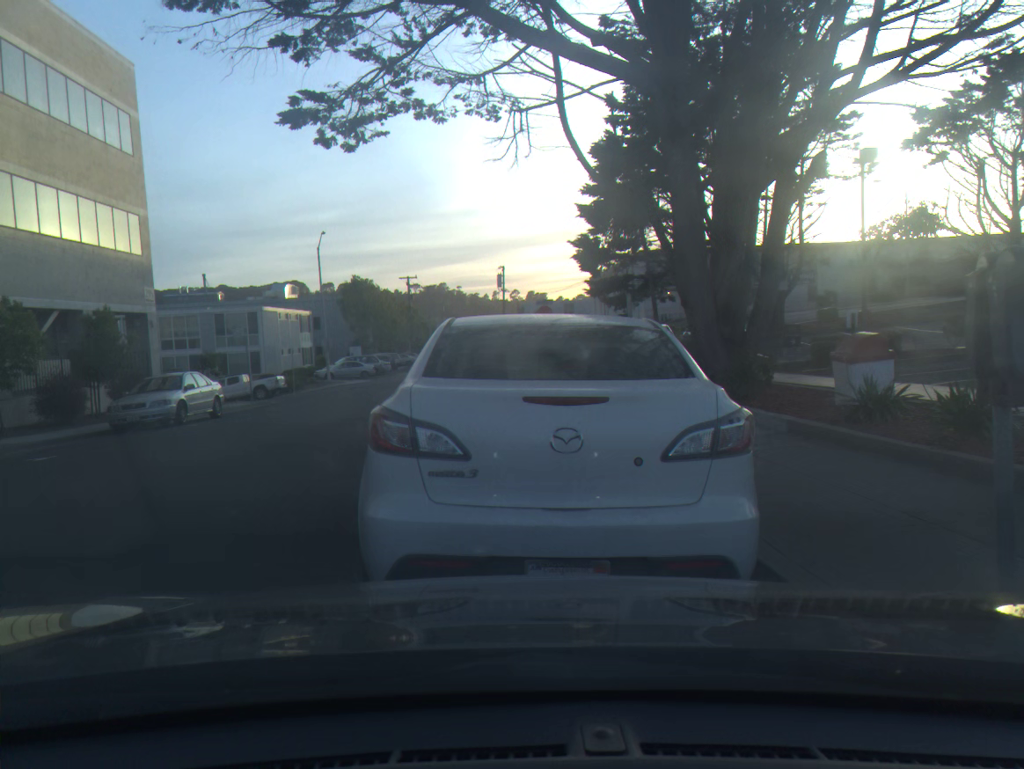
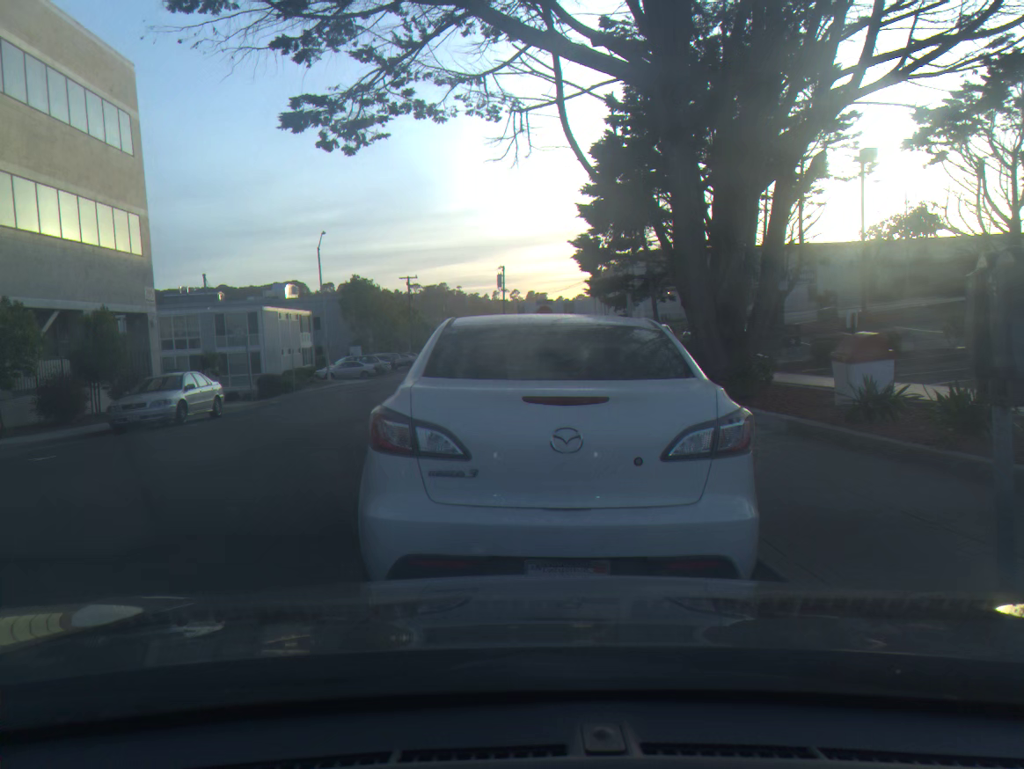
(0.0, 0.0) m; 0°
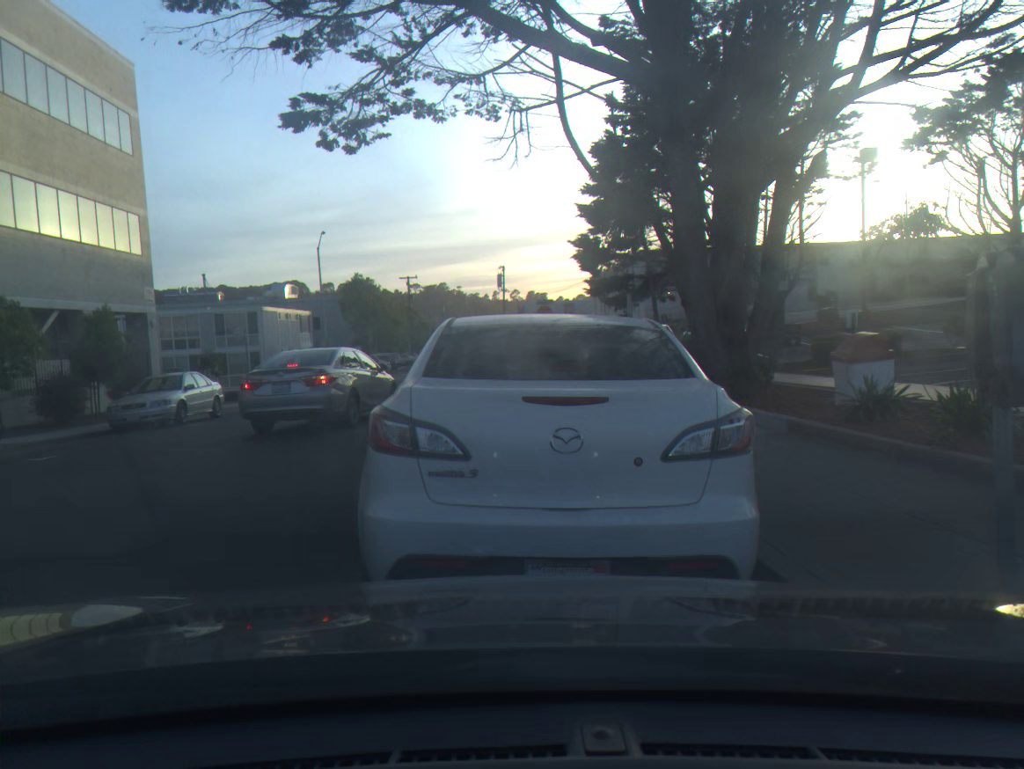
(0.0, 0.0) m; 0°
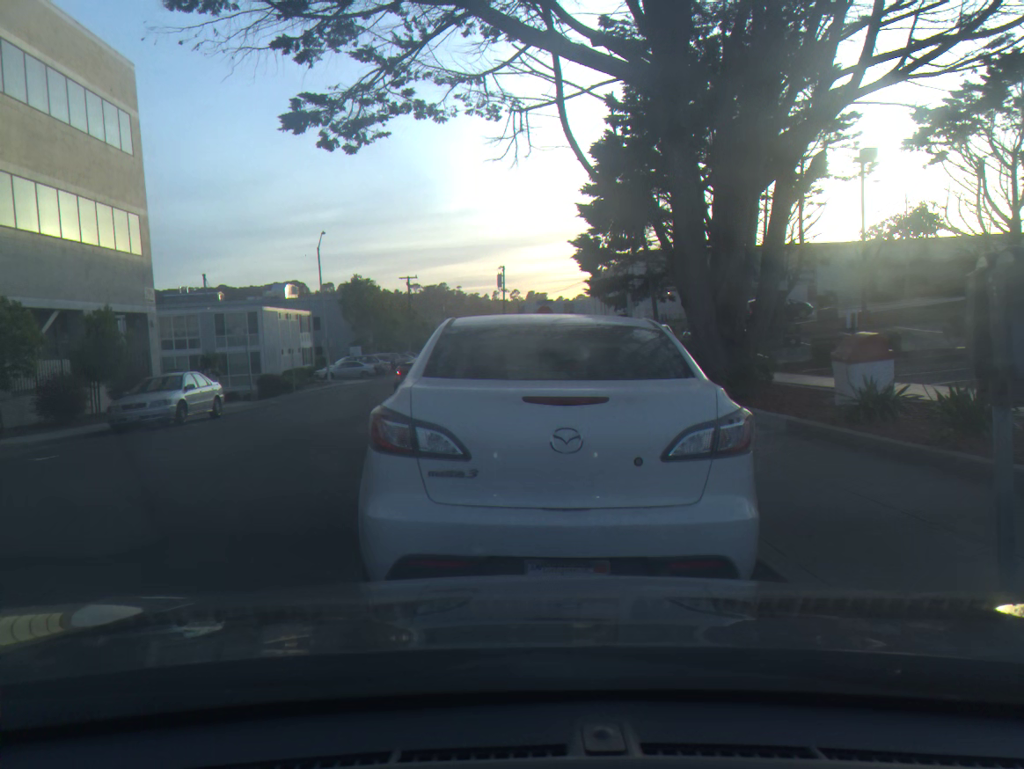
(0.0, 0.0) m; 0°
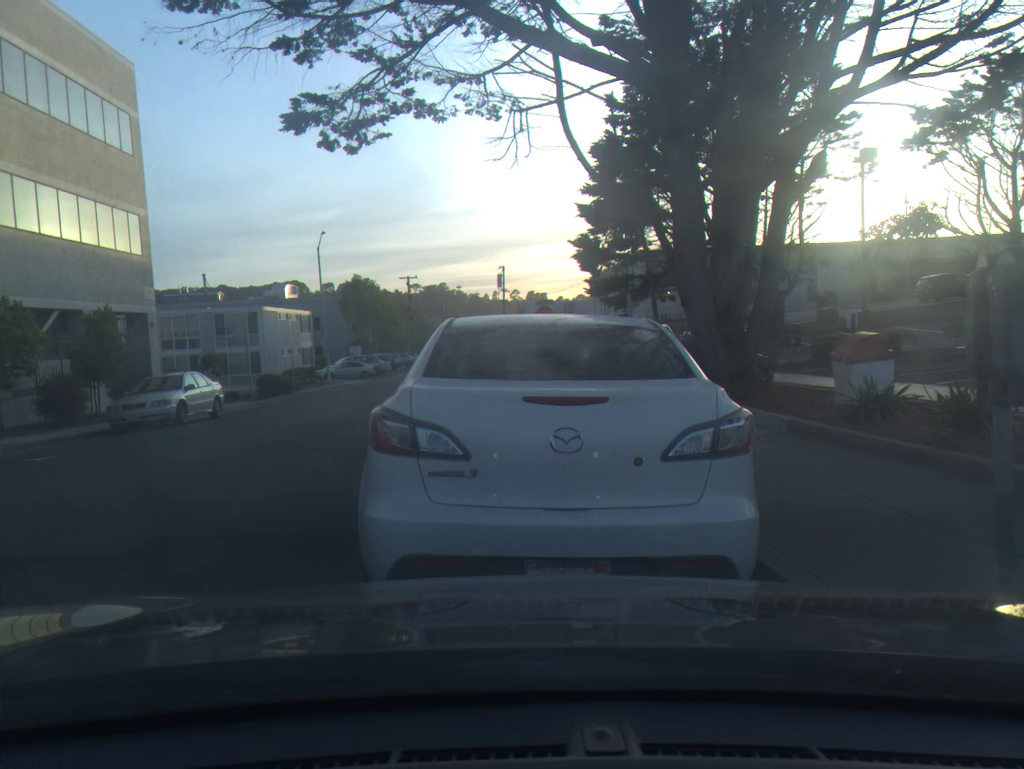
(0.0, 0.0) m; 0°
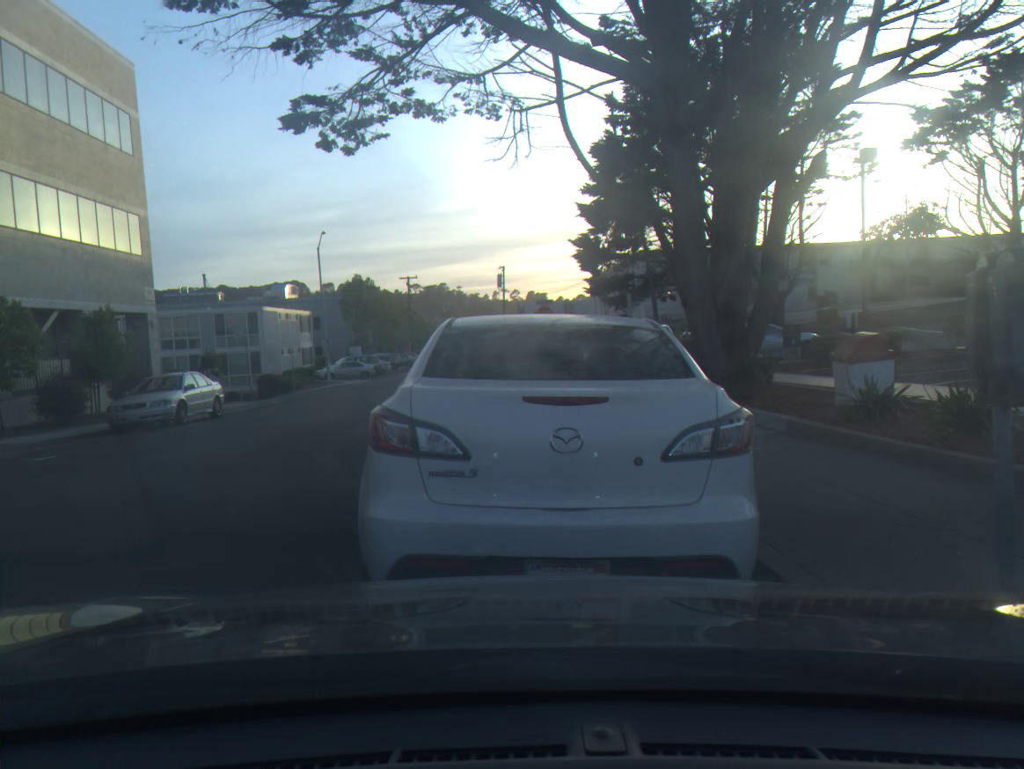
(0.0, 0.0) m; 0°
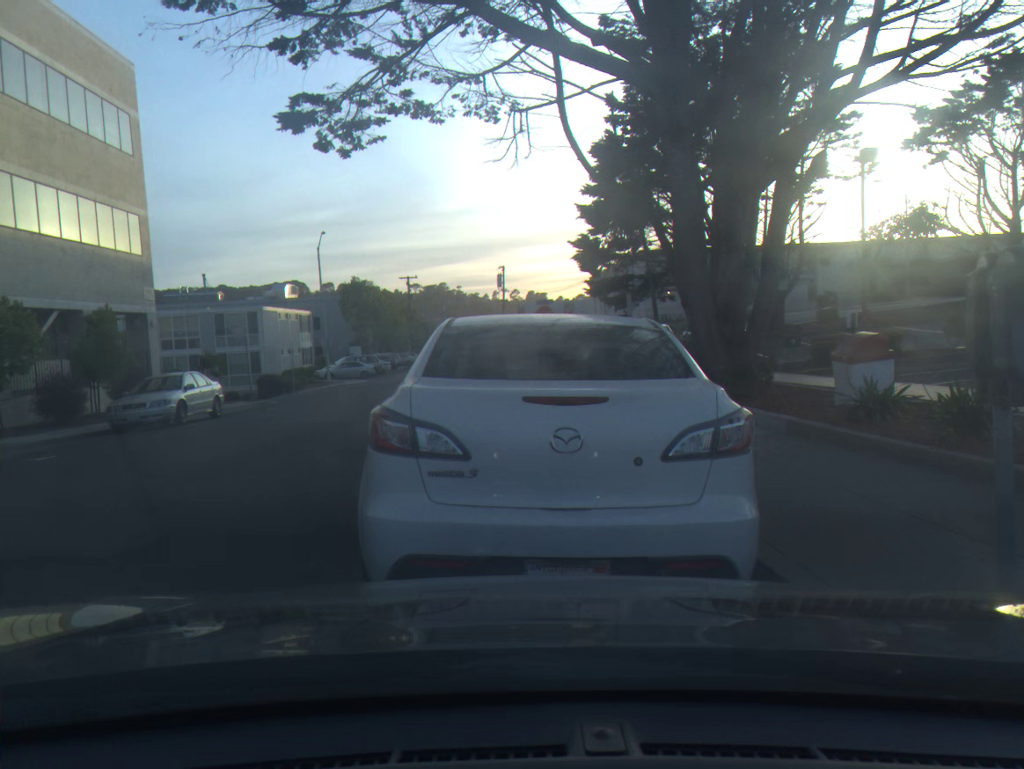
(0.0, 0.0) m; 0°
